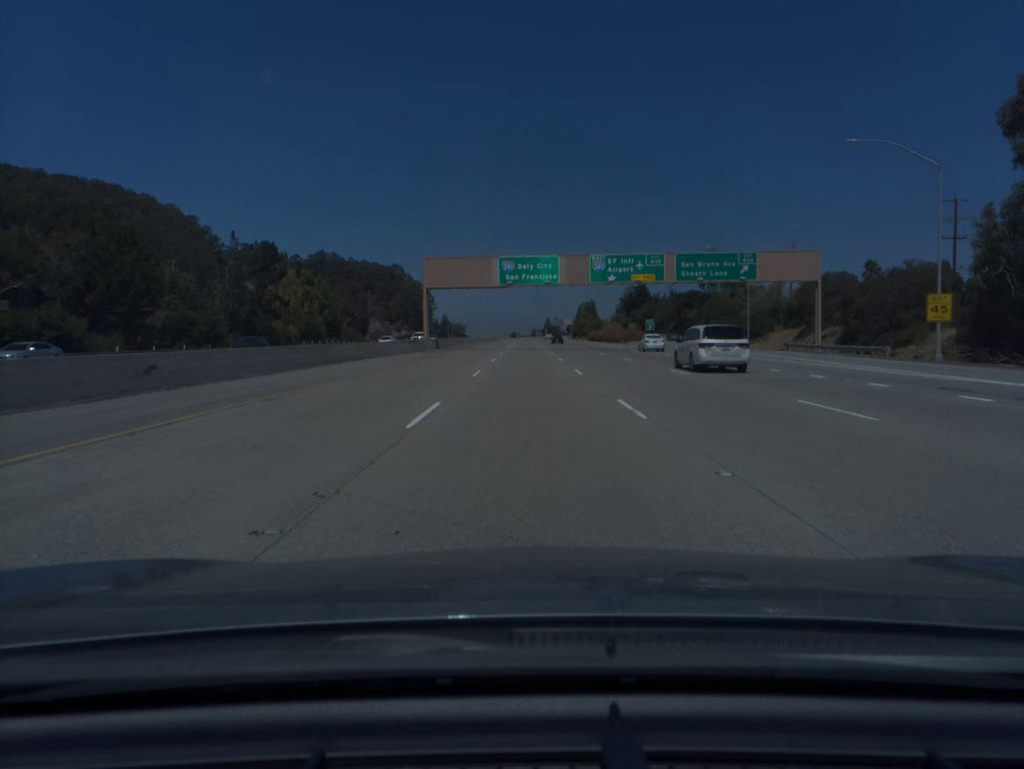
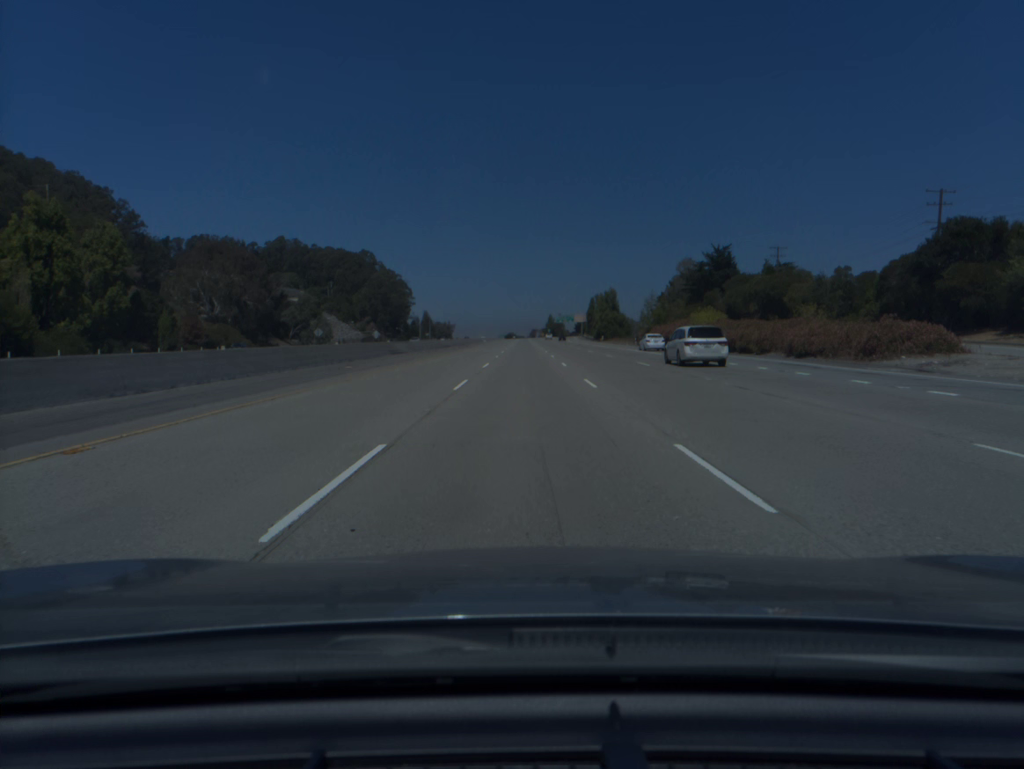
(+0.2, +94.2) m; 0°
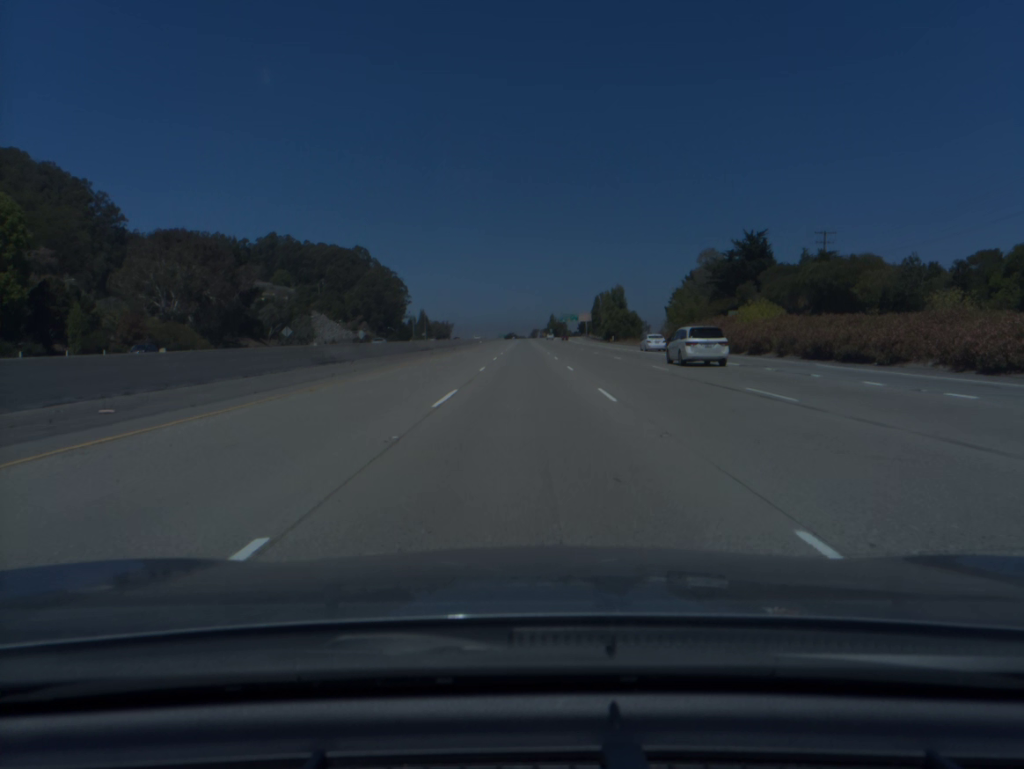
(0.0, +18.9) m; 0°
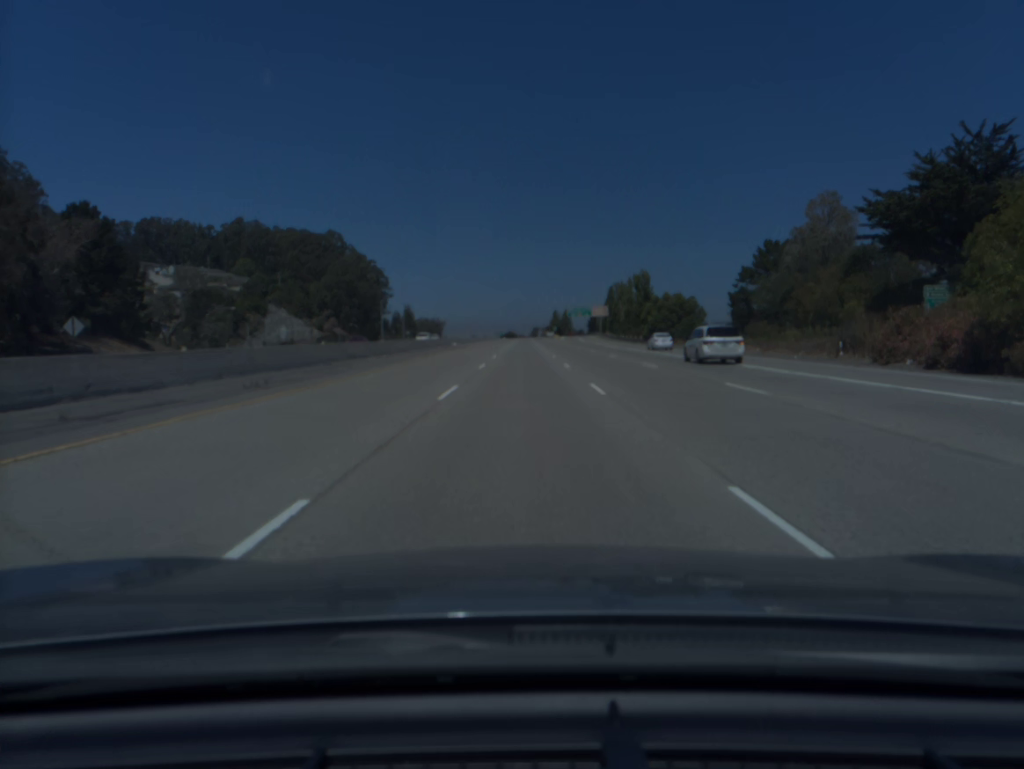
(+0.1, +56.9) m; 0°
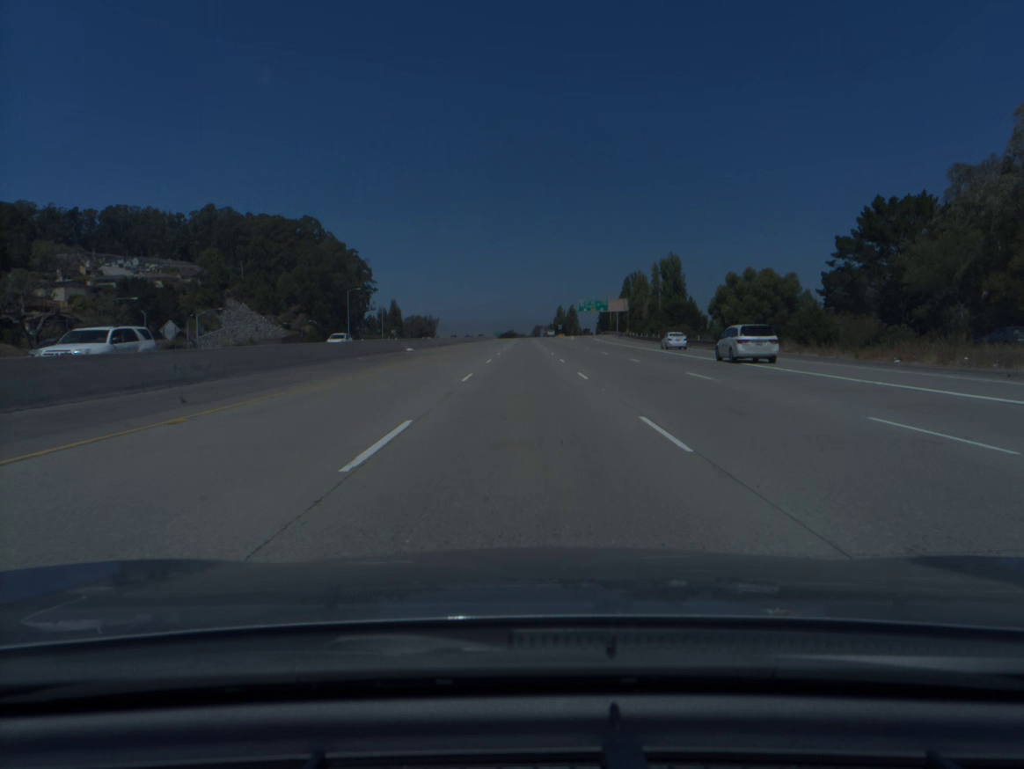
(-0.1, +38.0) m; 0°
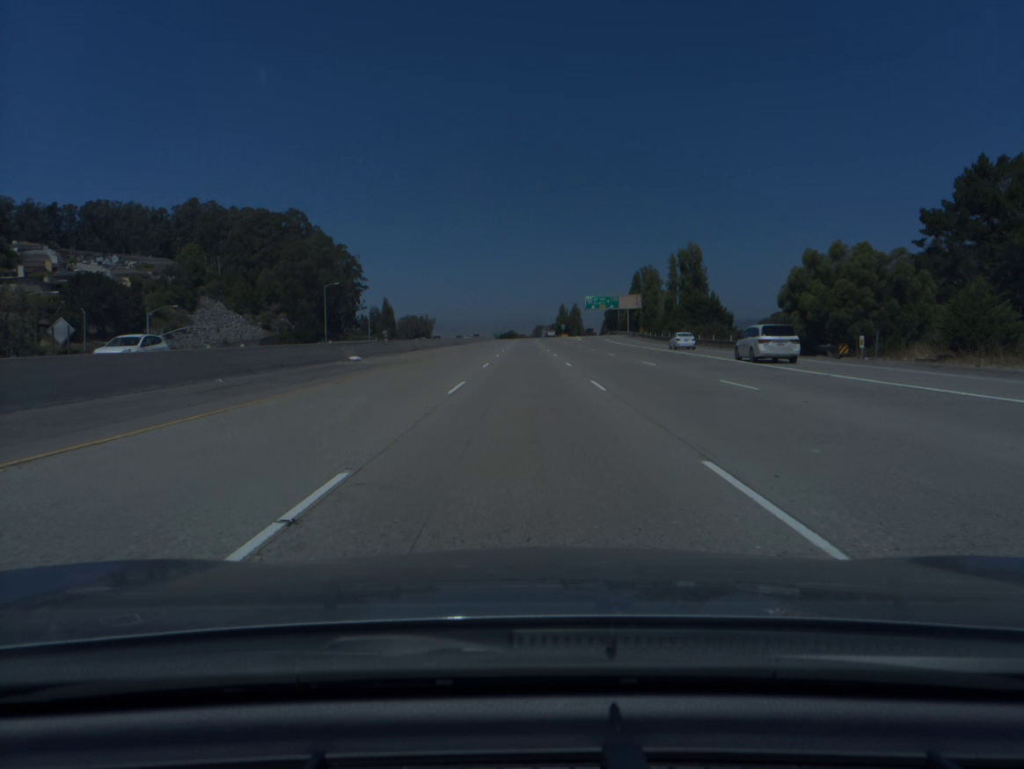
(0.0, +19.0) m; 0°
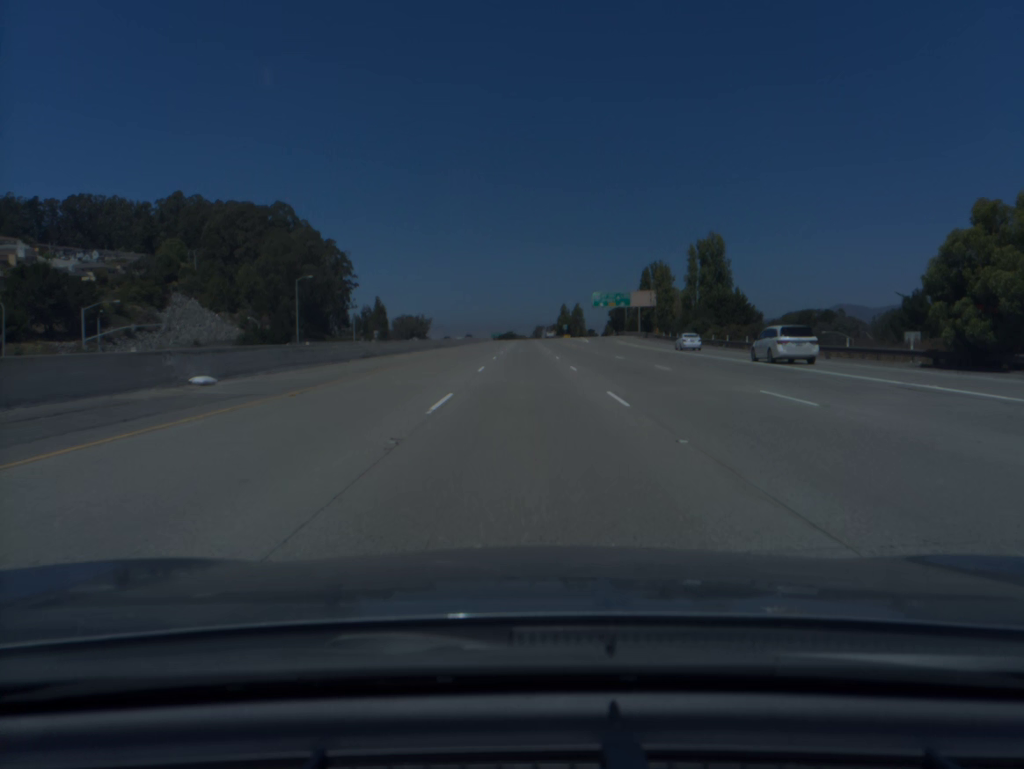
(0.0, +19.0) m; 0°
